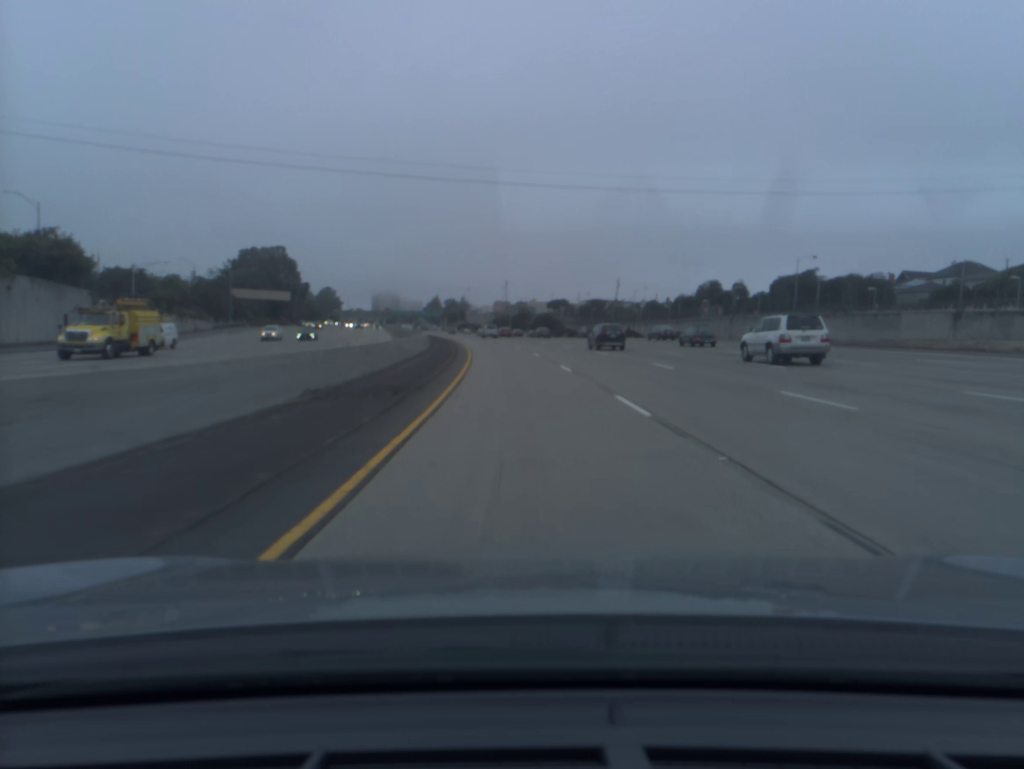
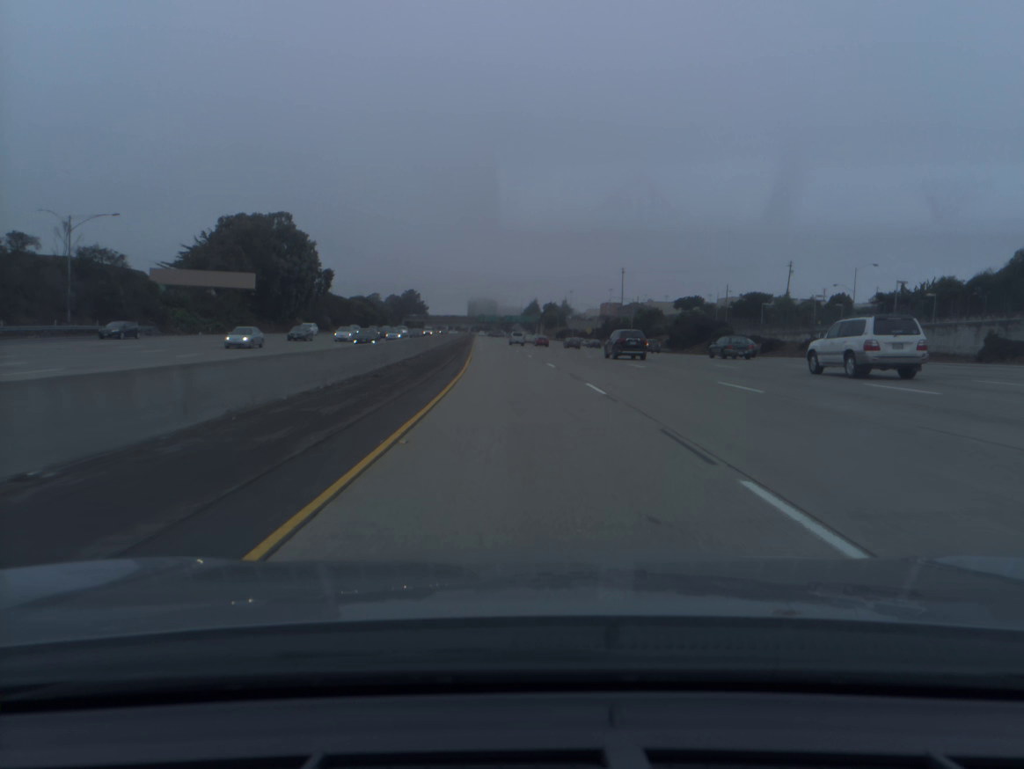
(-5.0, +79.6) m; -7°
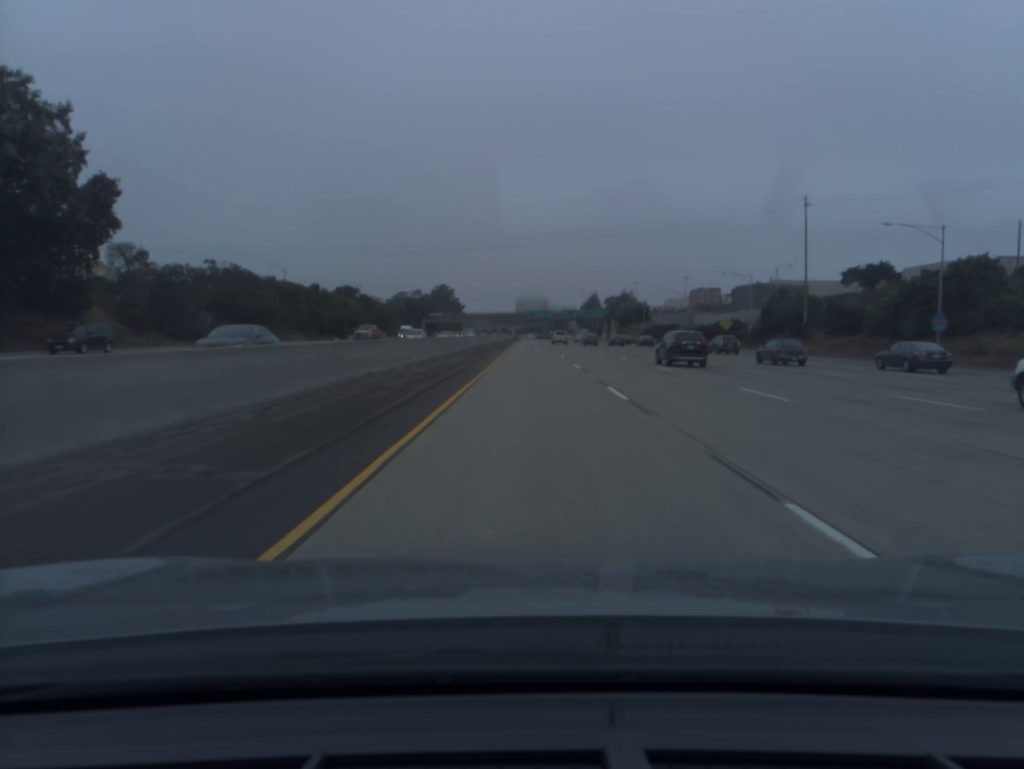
(-5.2, +100.1) m; -4°
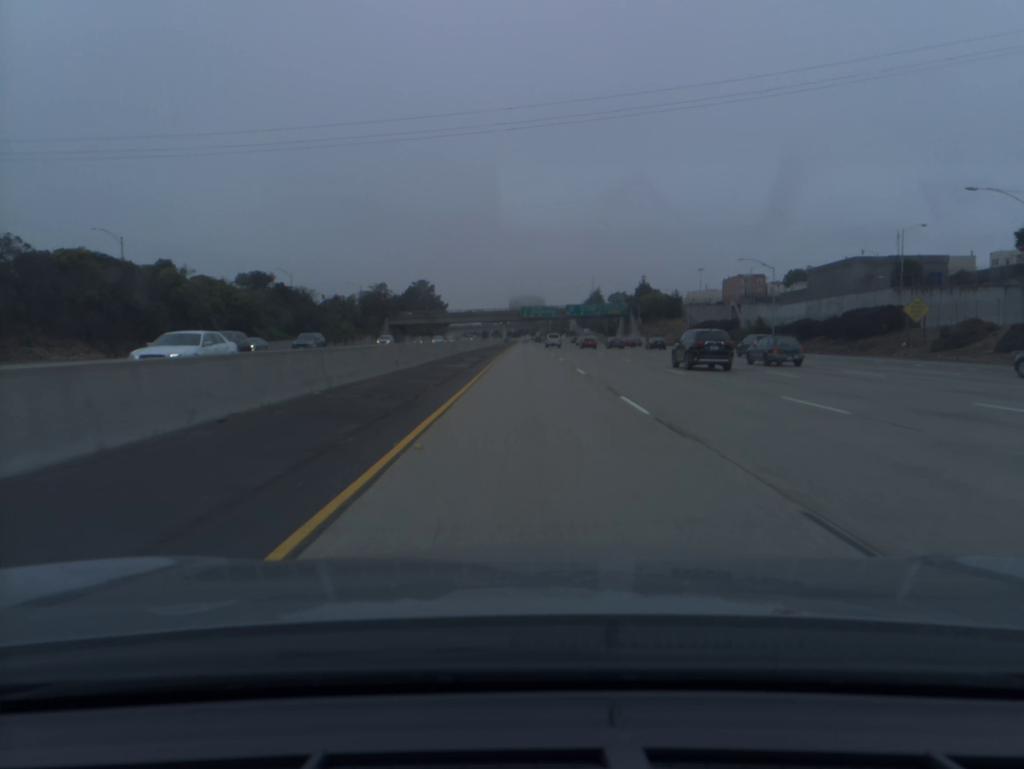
(+0.2, +60.4) m; 0°
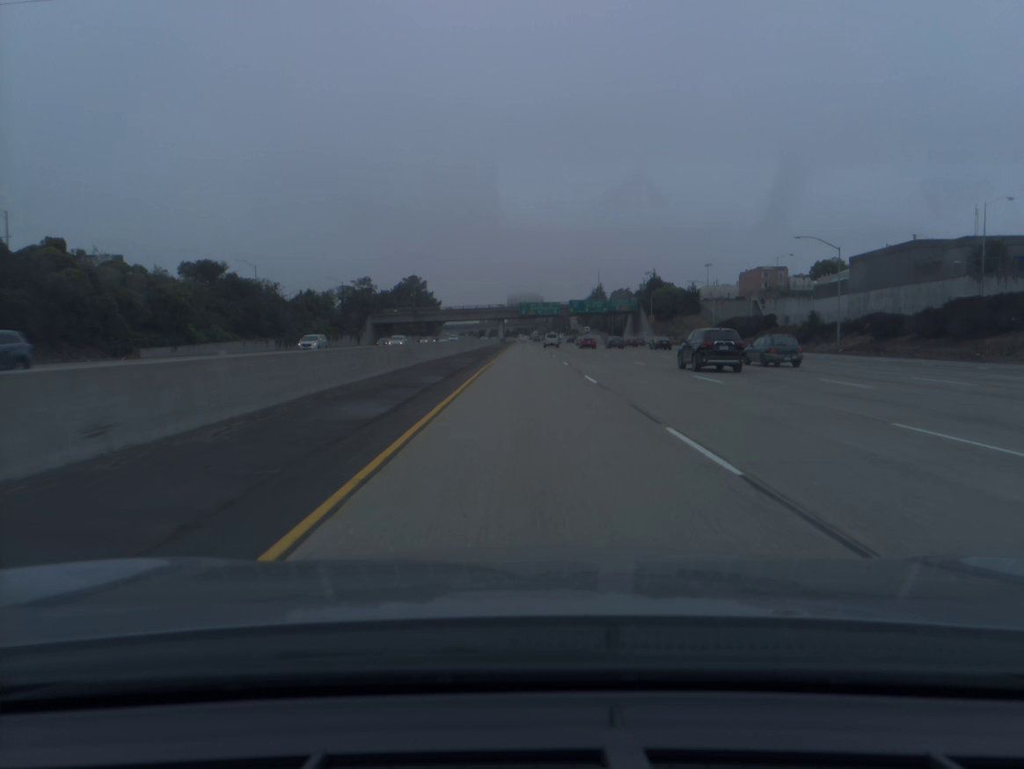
(0.0, +20.1) m; 0°
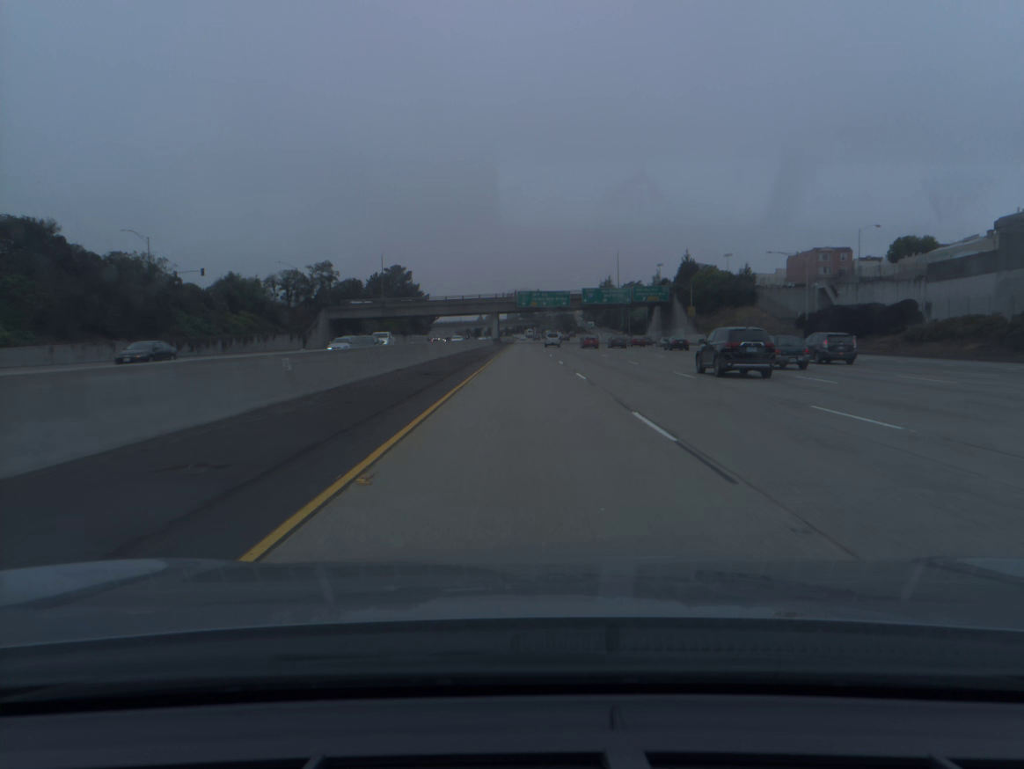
(0.0, +40.2) m; 0°
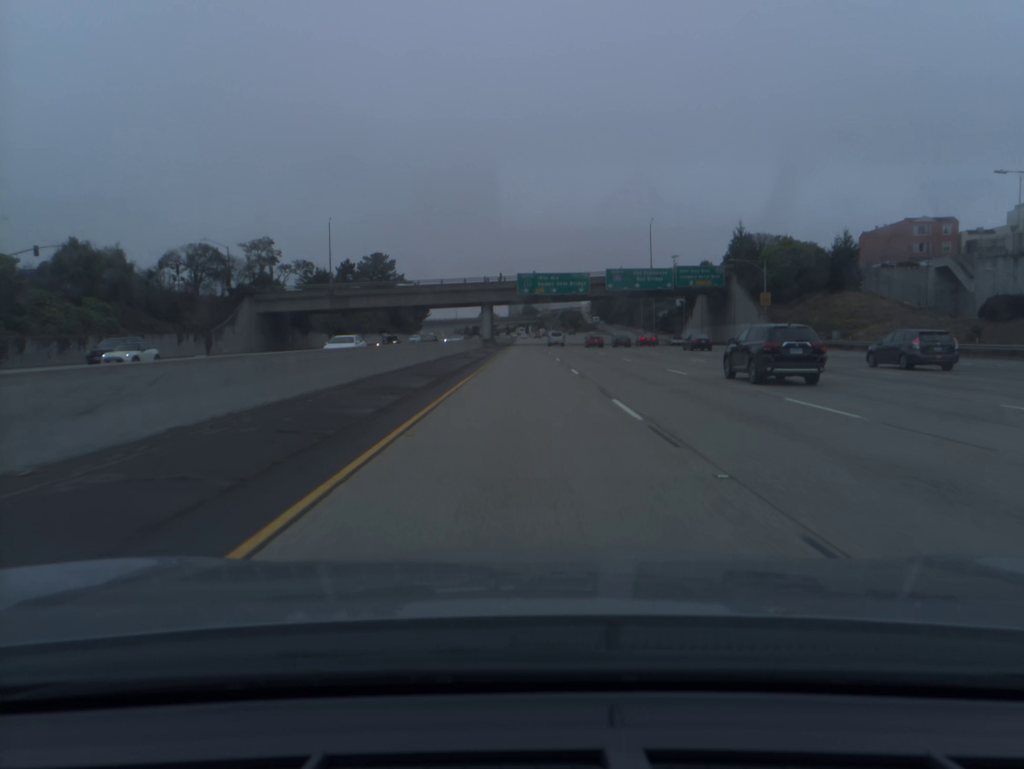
(-0.1, +40.3) m; 0°
